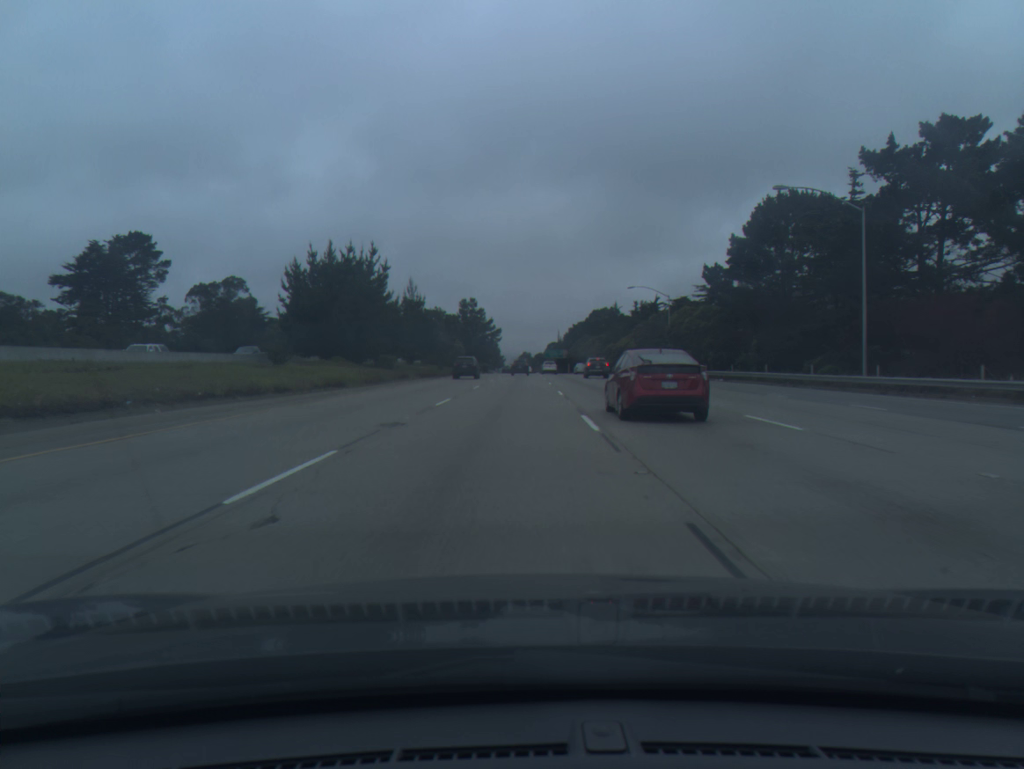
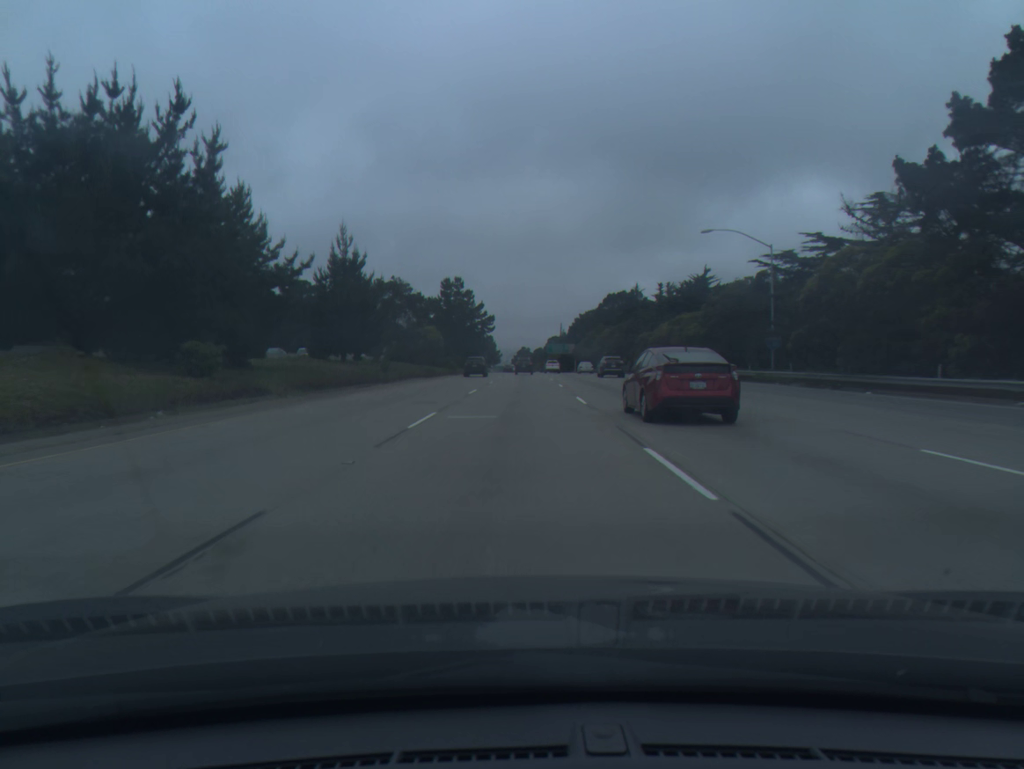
(0.0, +36.1) m; 0°
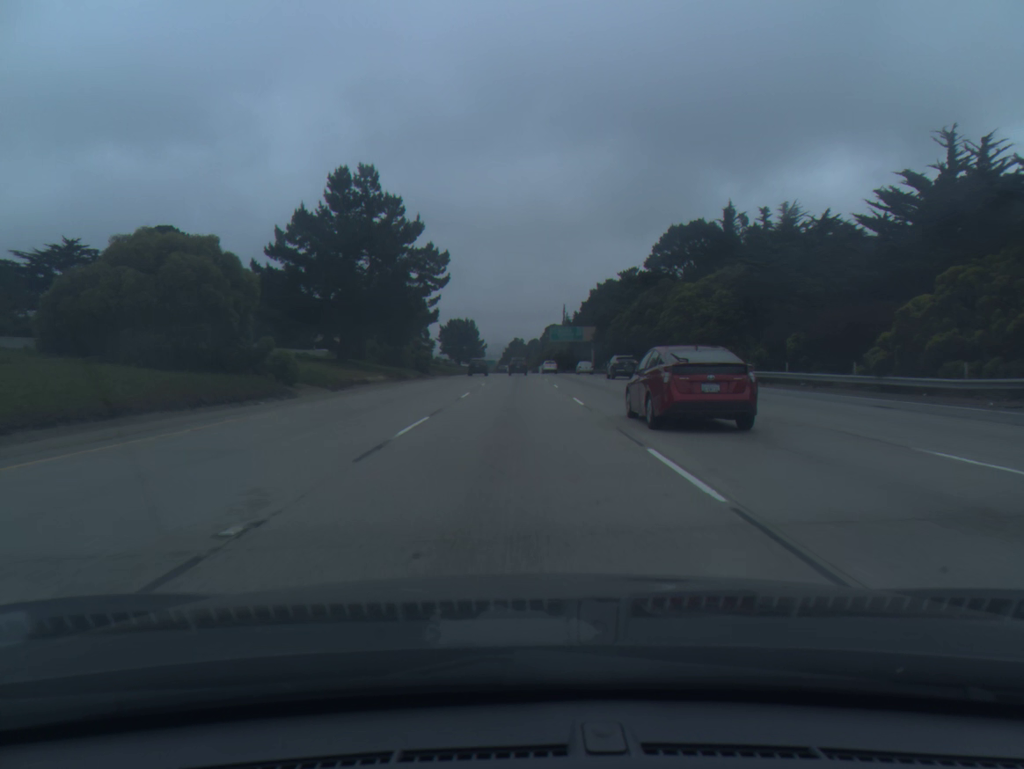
(+0.6, +73.3) m; +1°
